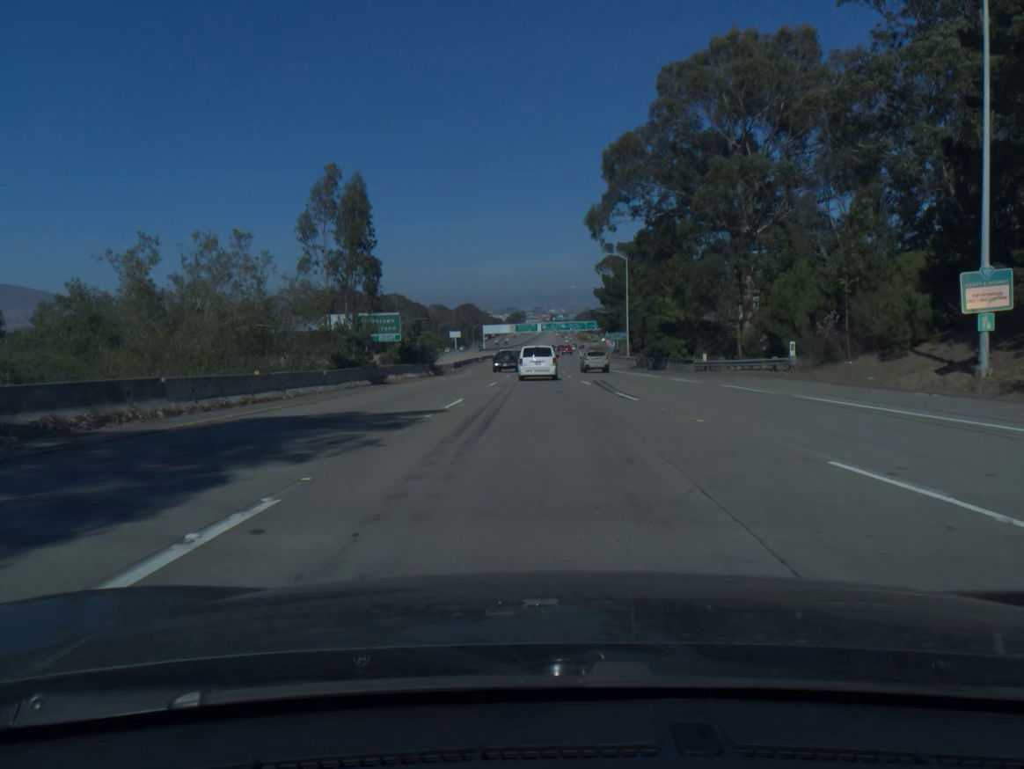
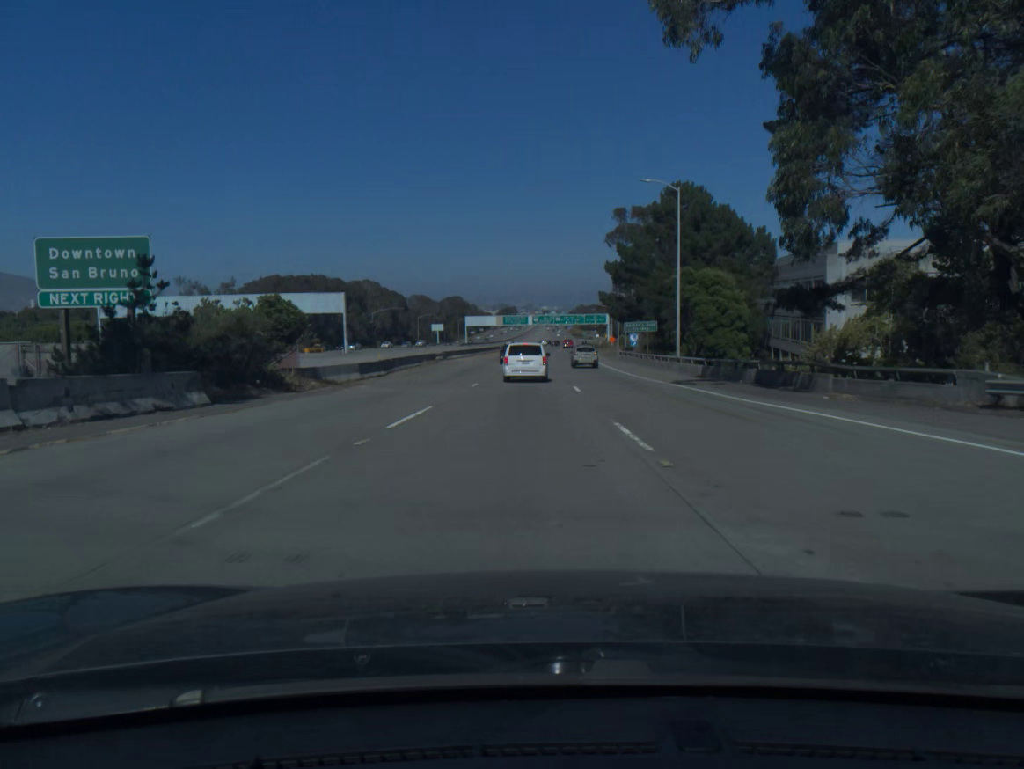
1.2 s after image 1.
(+0.3, +34.5) m; +1°
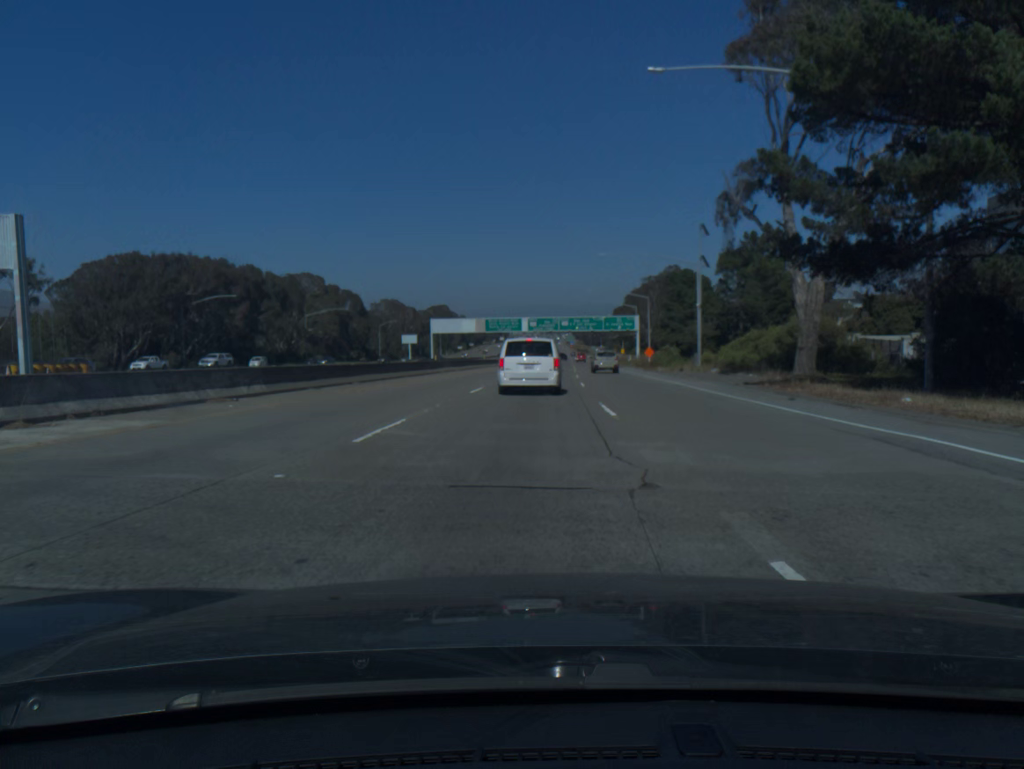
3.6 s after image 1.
(-0.1, +68.7) m; 0°
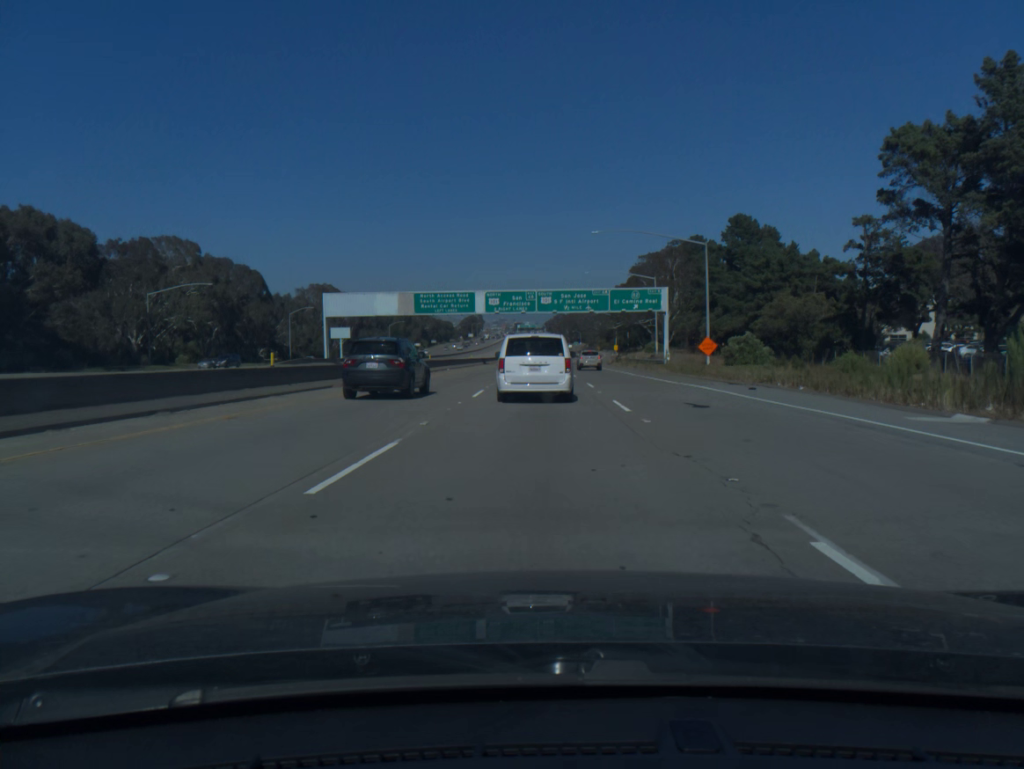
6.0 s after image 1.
(+0.9, +62.4) m; +2°
